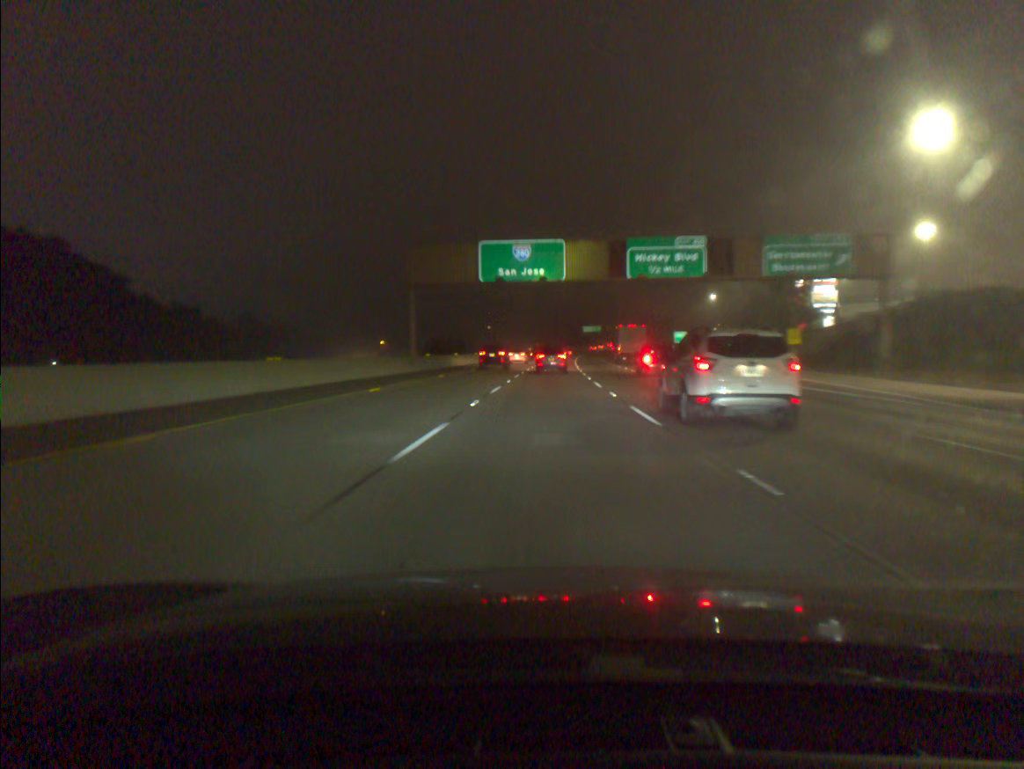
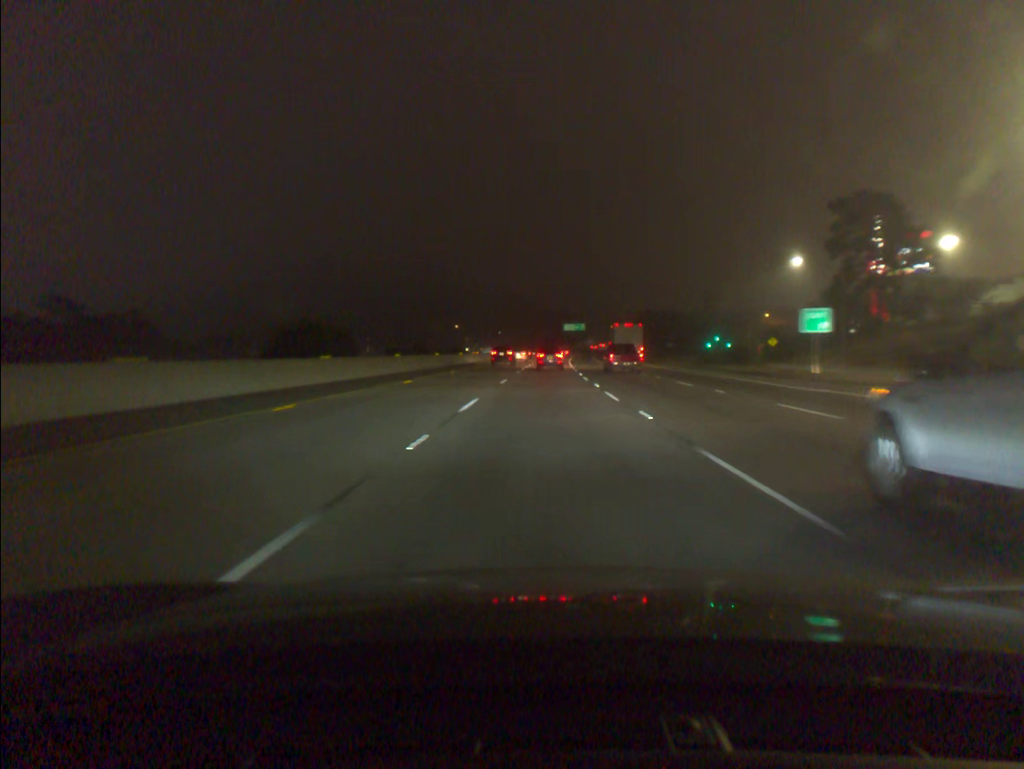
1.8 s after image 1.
(+0.8, +52.0) m; +2°
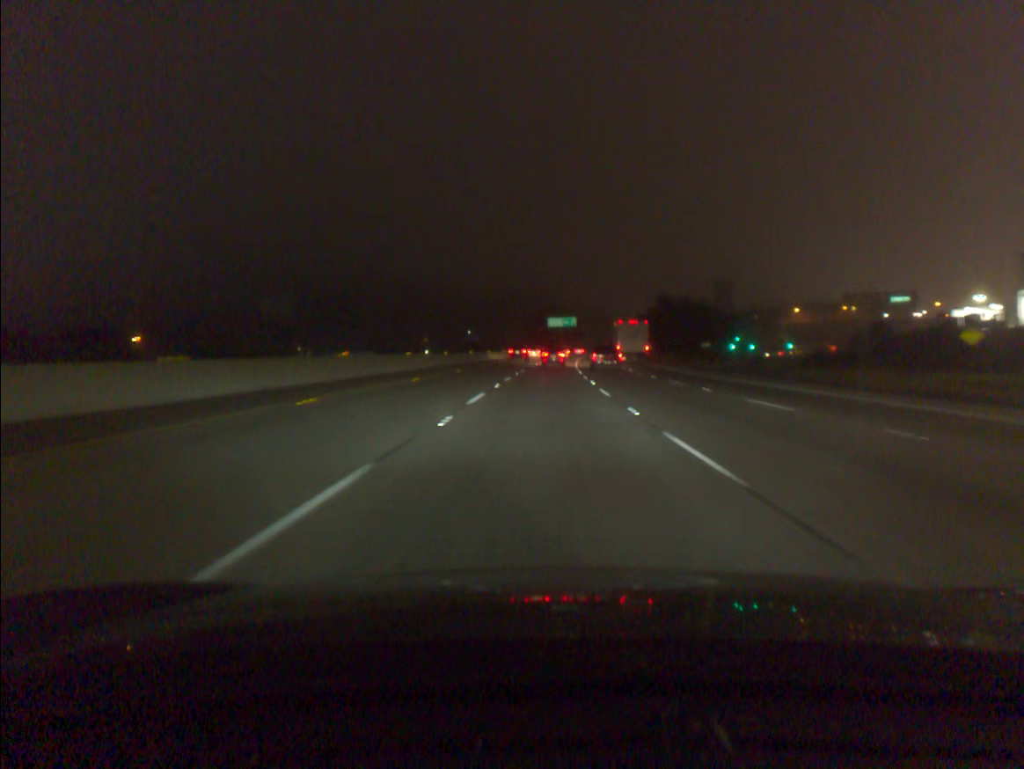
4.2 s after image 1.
(+1.0, +70.9) m; +2°
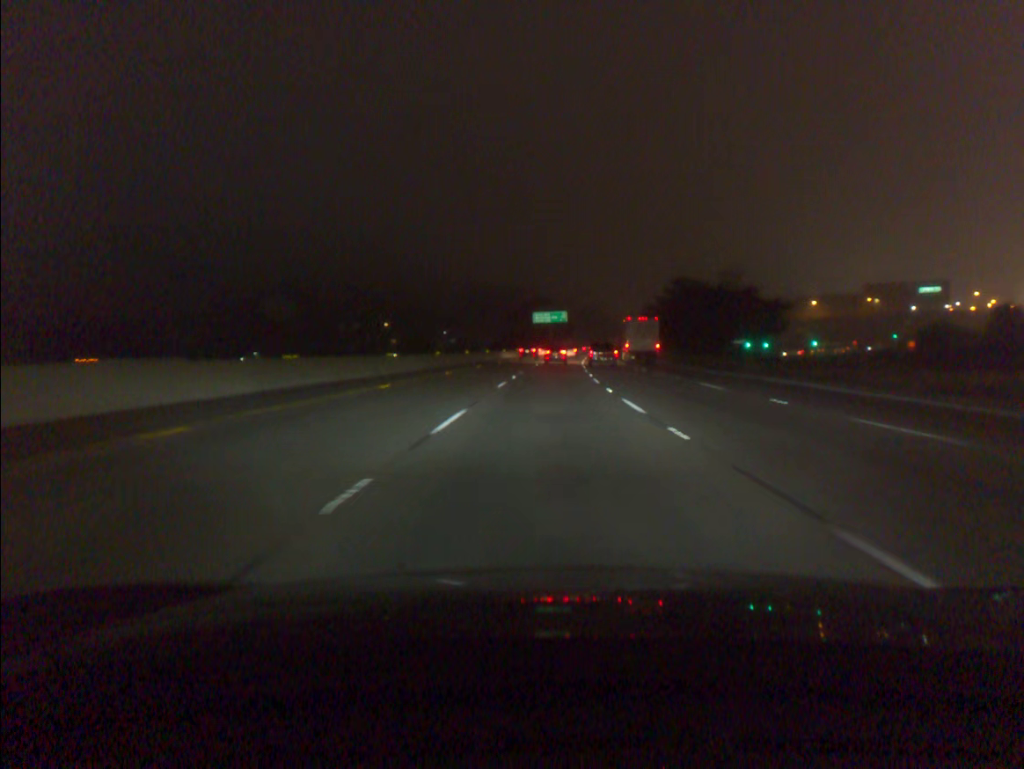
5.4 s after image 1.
(+0.3, +36.0) m; +1°
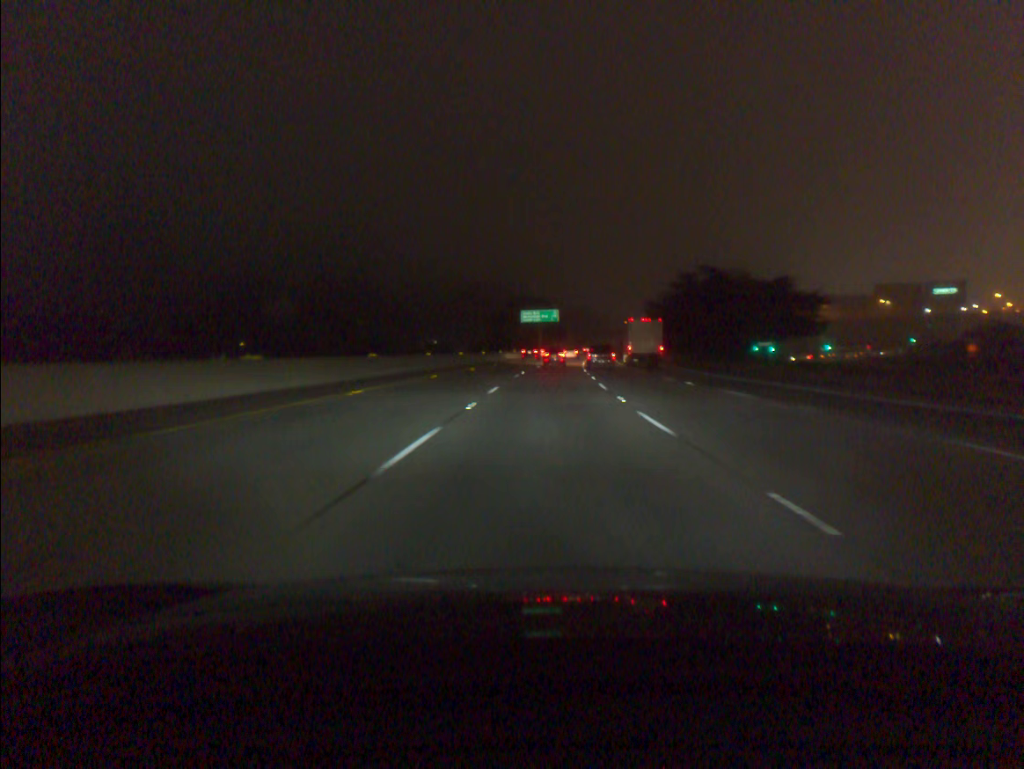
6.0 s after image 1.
(+0.1, +18.2) m; +1°
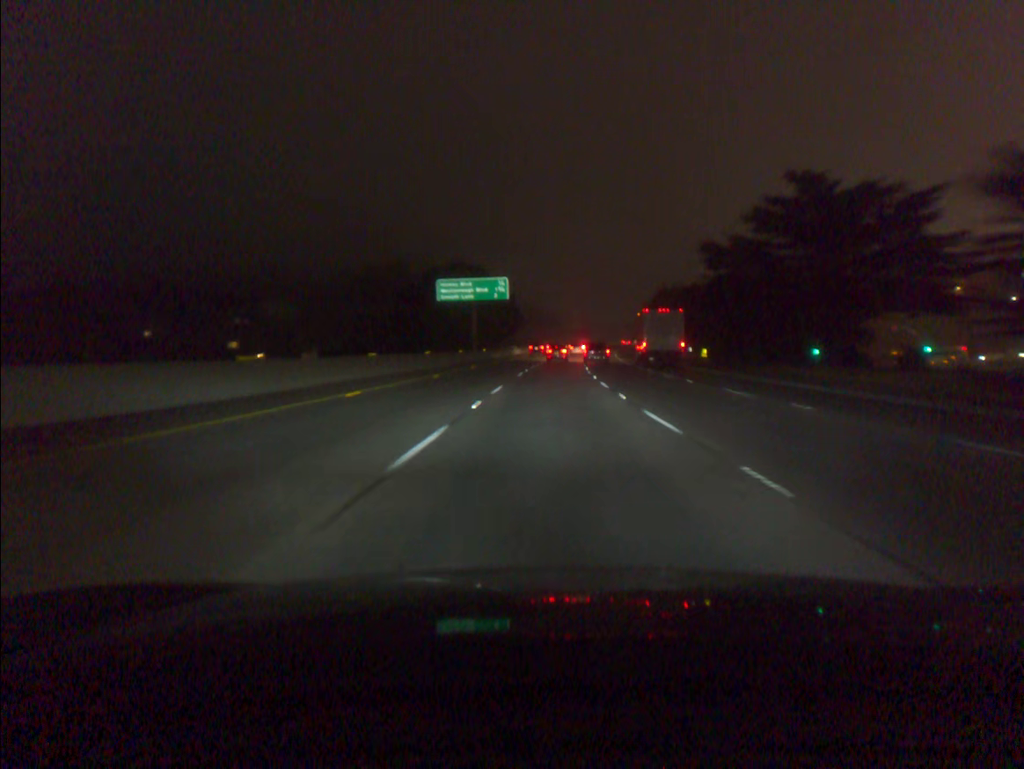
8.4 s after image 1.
(+2.1, +73.2) m; +4°
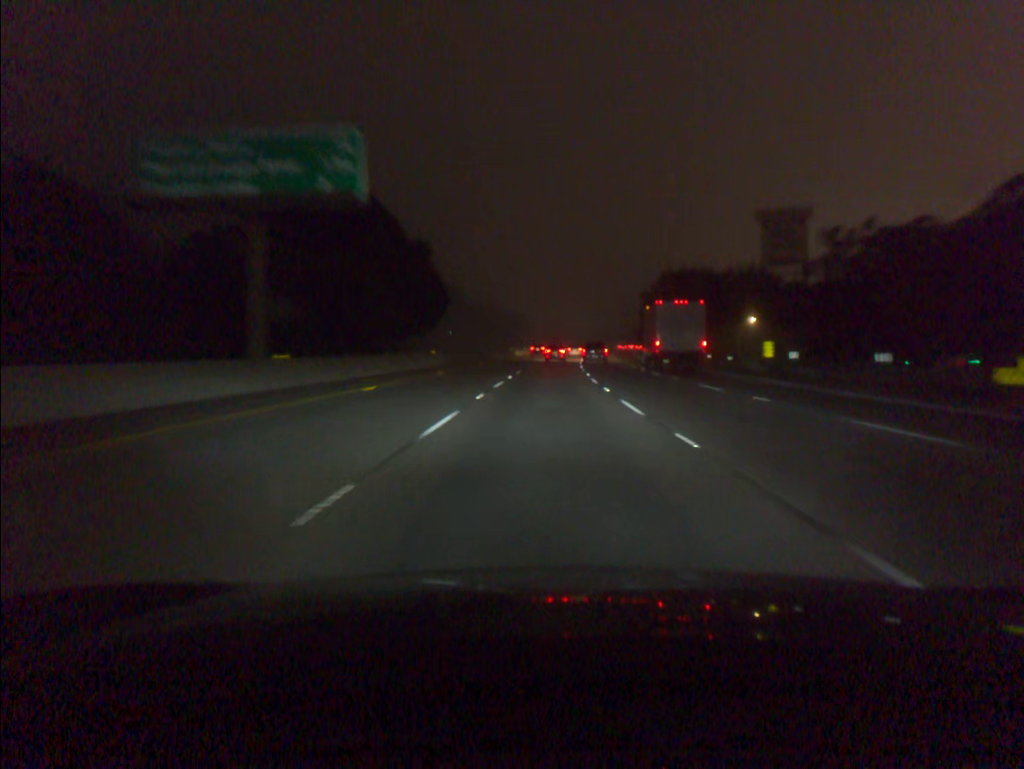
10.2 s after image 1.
(+1.3, +55.4) m; +3°
